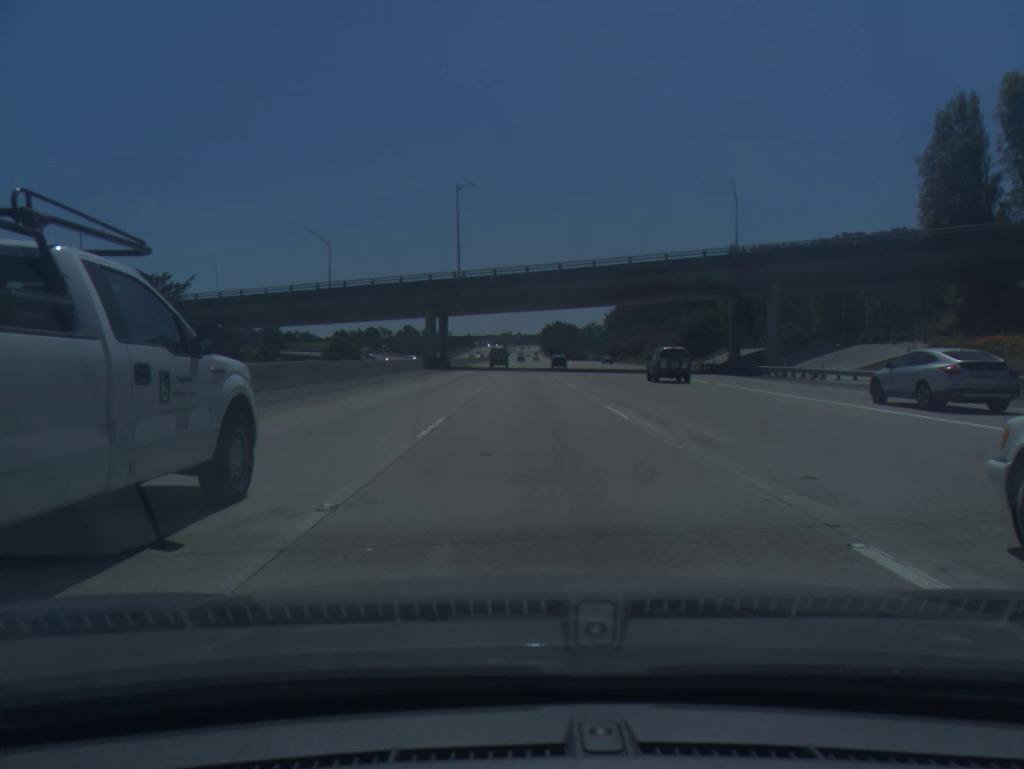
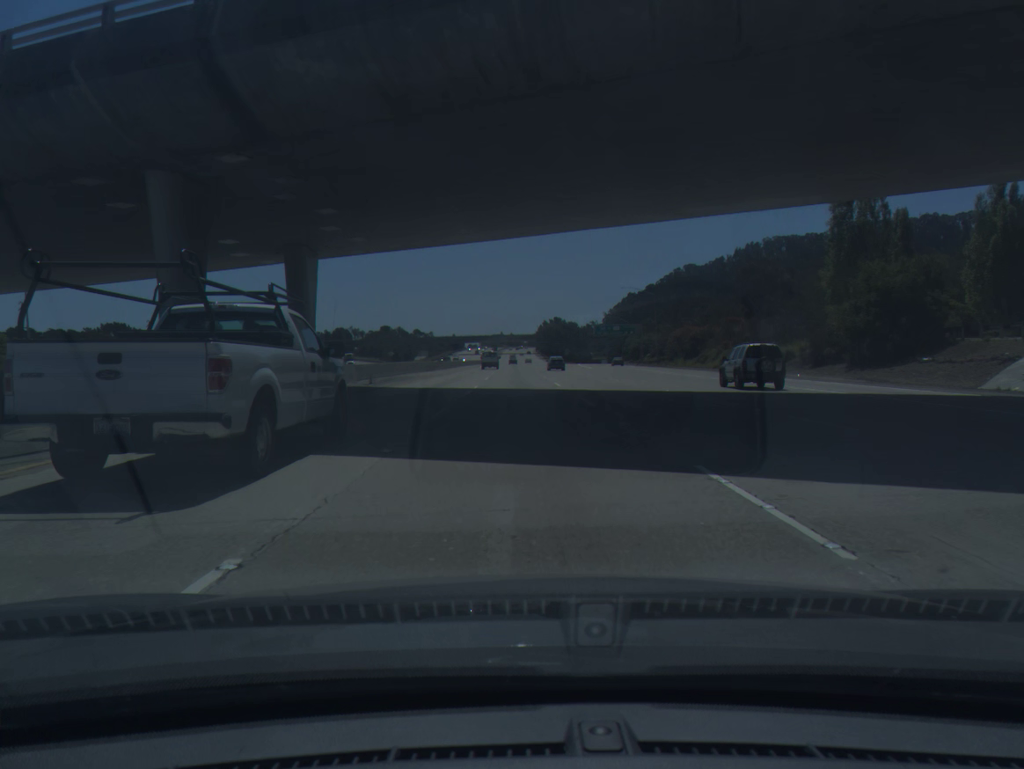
(+0.3, +55.7) m; +1°
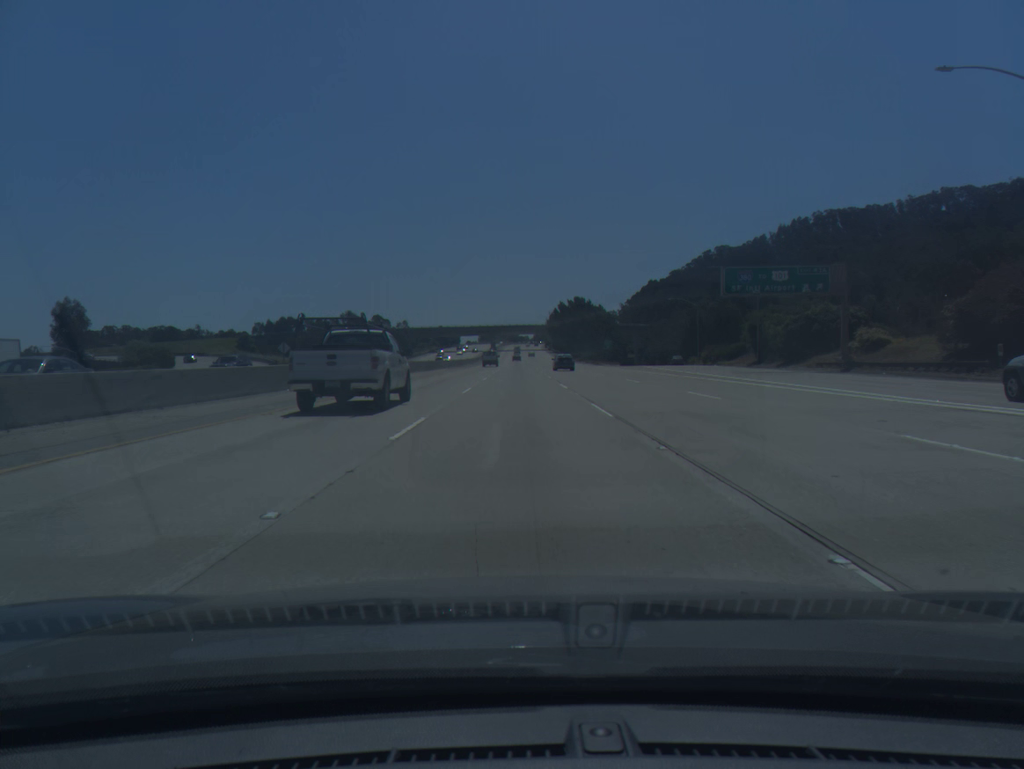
(-0.4, +93.2) m; 0°
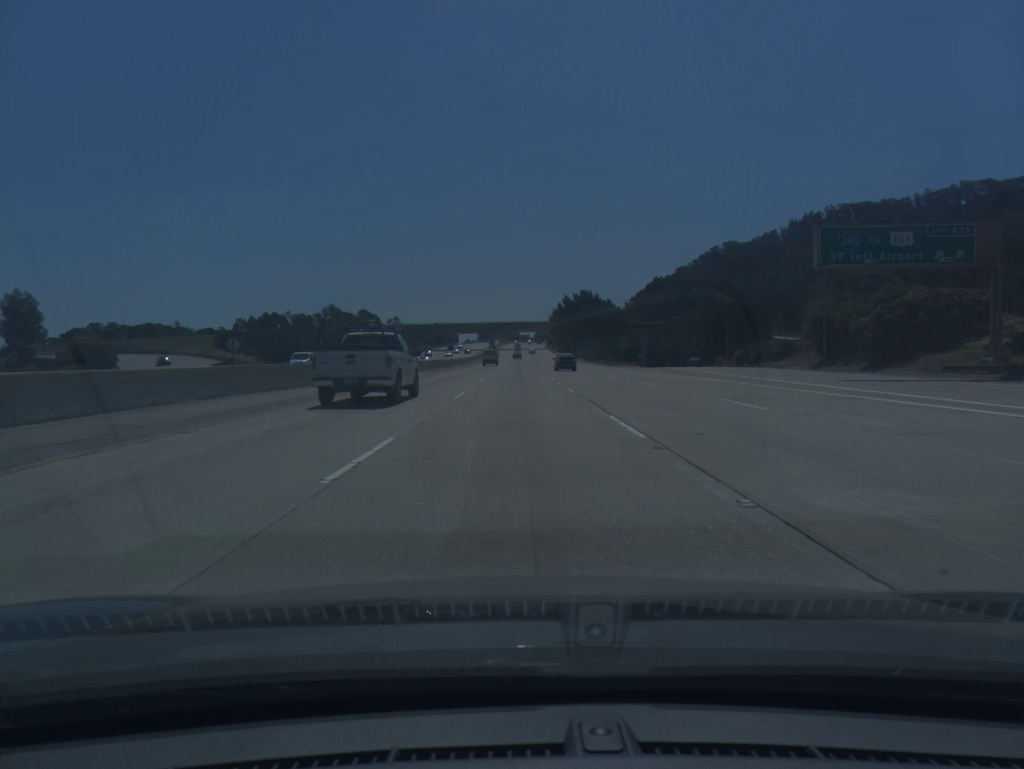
(0.0, +18.6) m; 0°
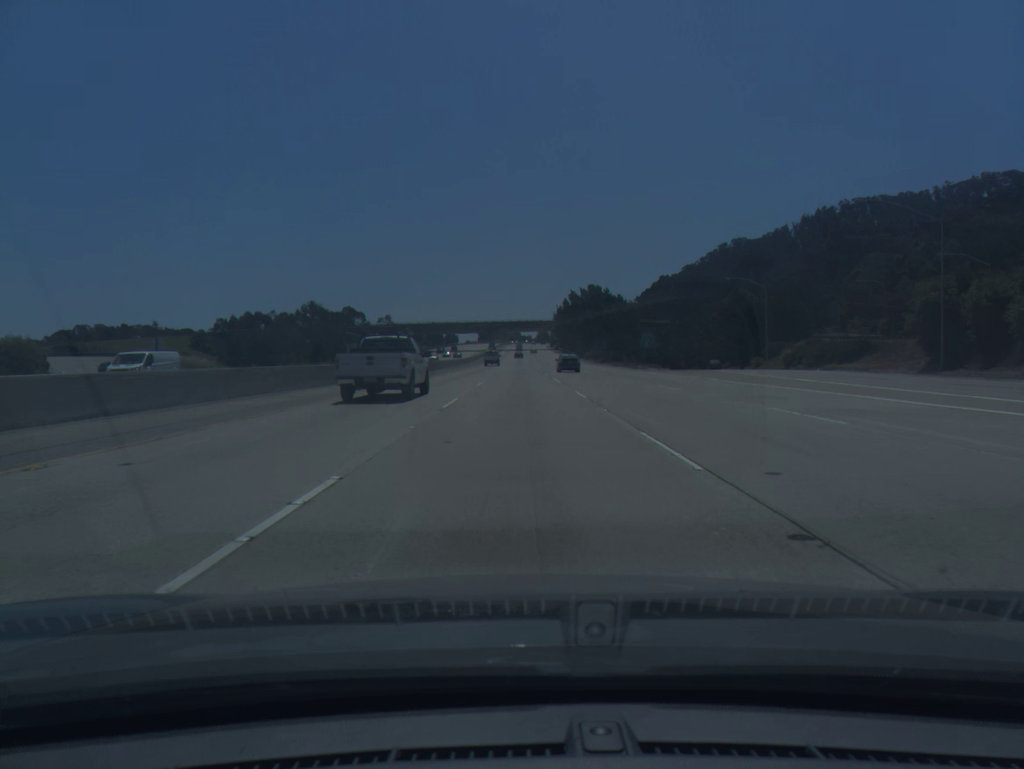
(0.0, +18.6) m; 0°
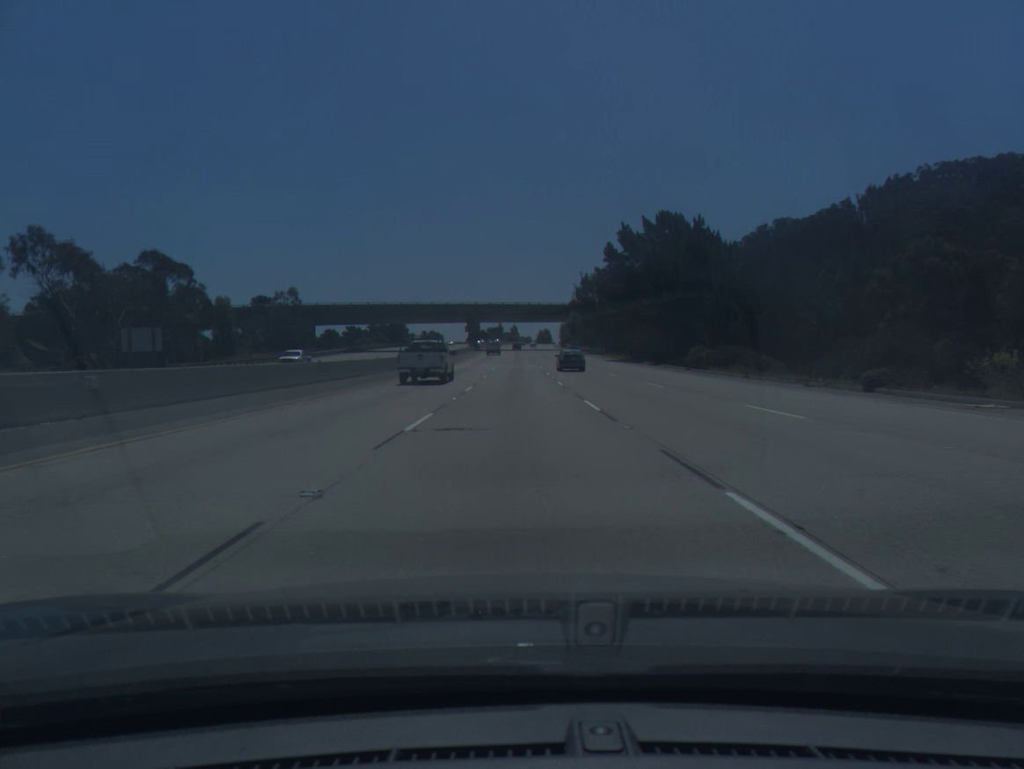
(+0.1, +93.0) m; 0°
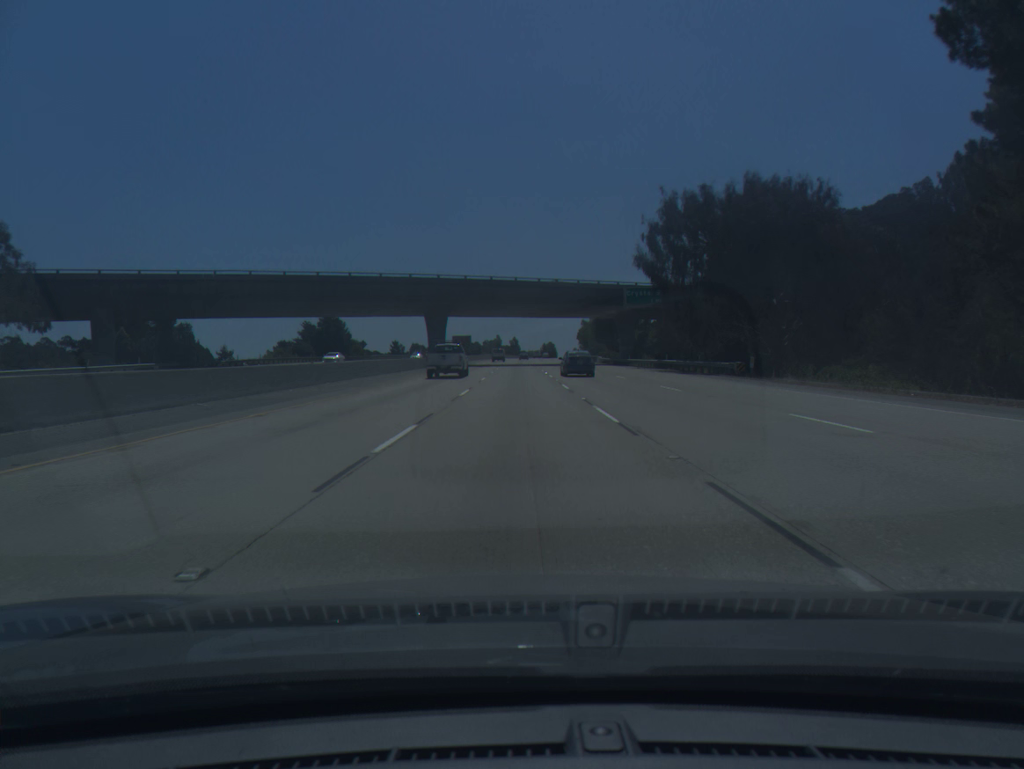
(-0.1, +74.3) m; 0°
